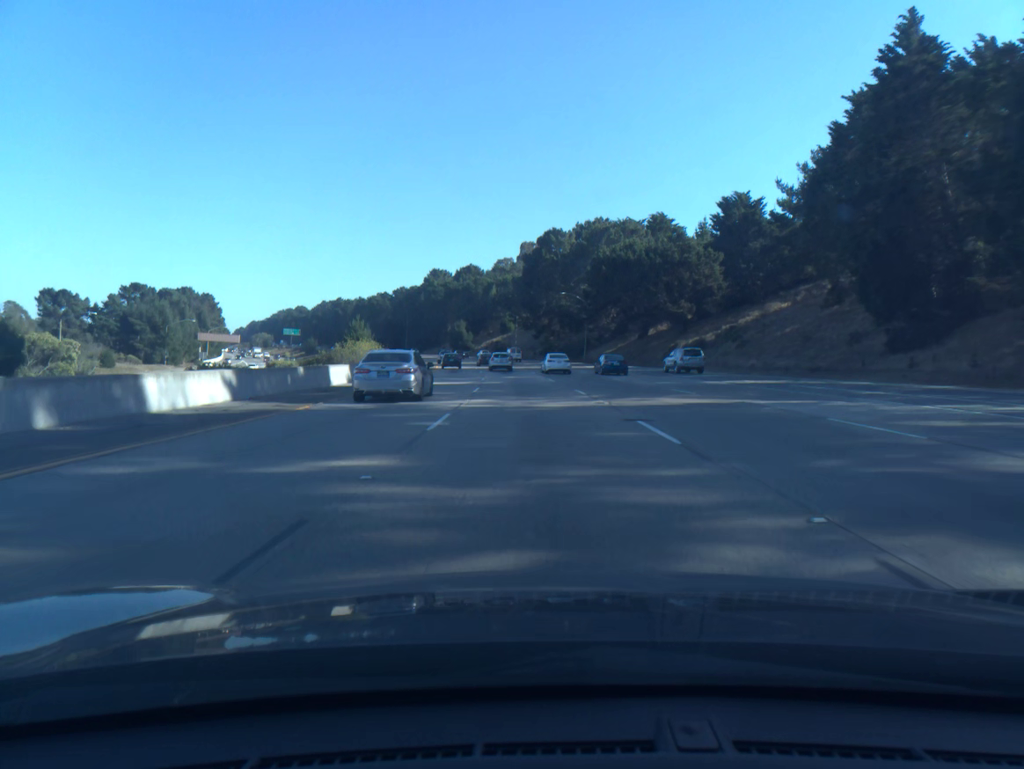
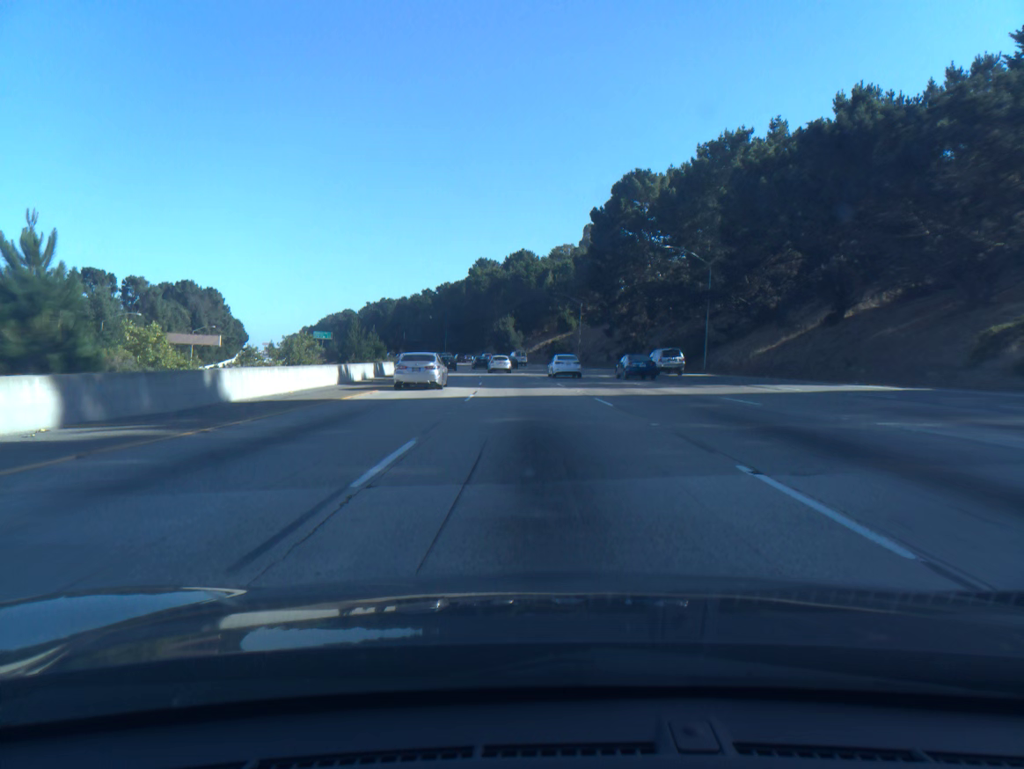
(-1.9, +49.9) m; -4°
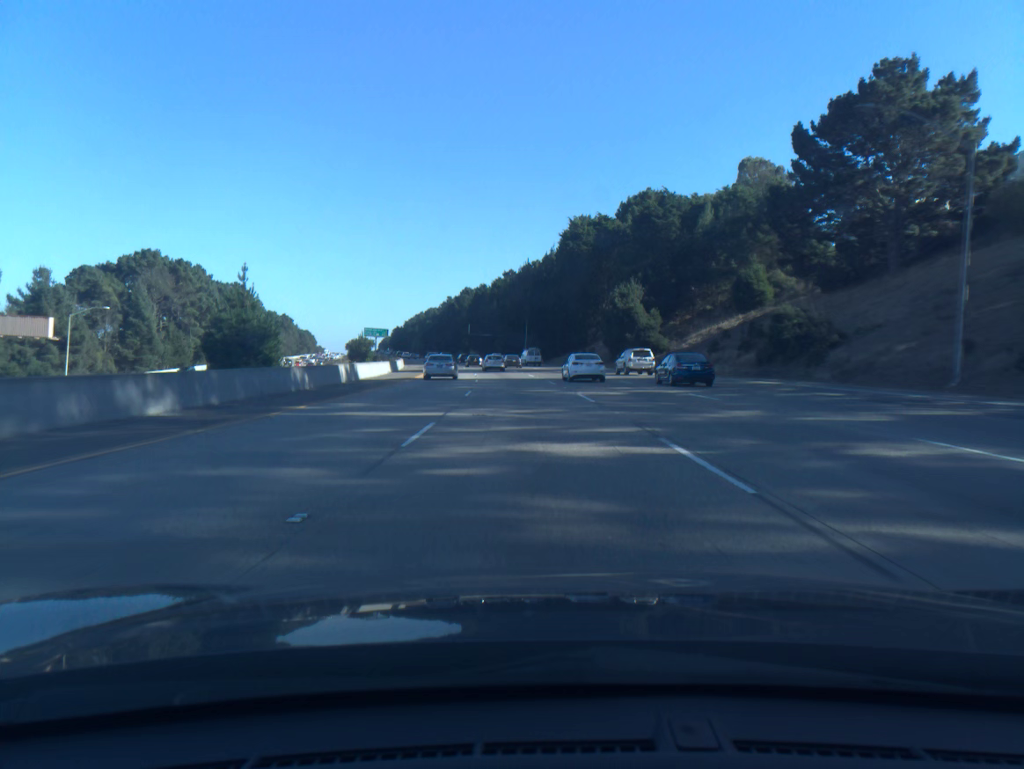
(-5.6, +84.0) m; -7°
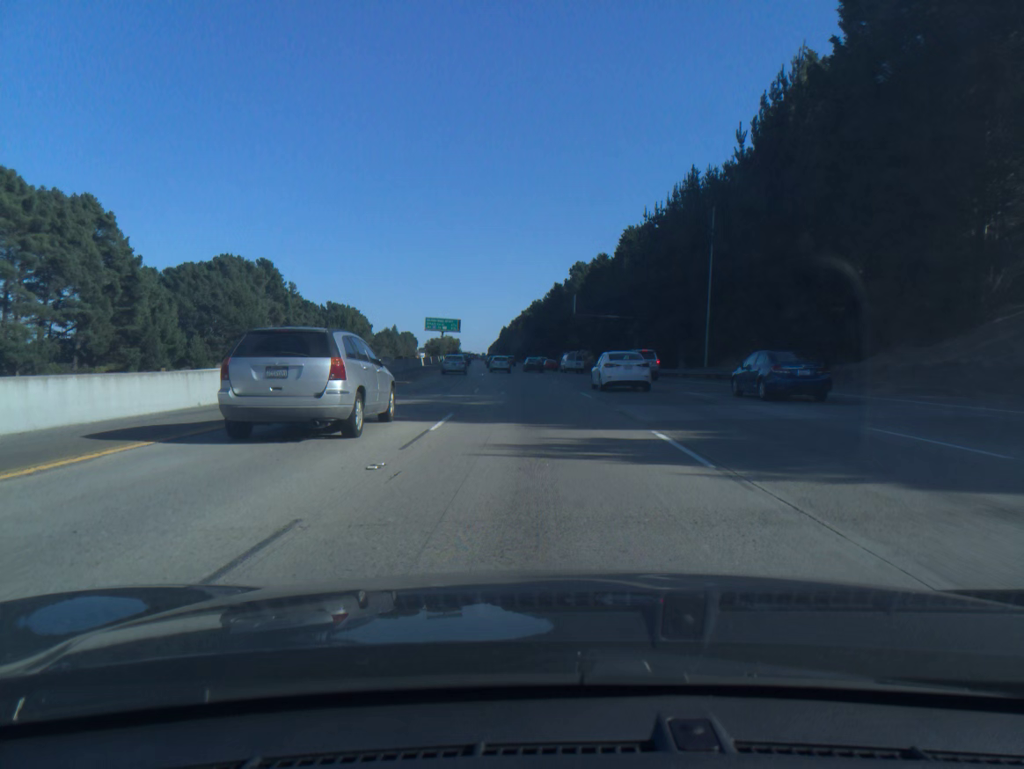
(-6.2, +85.1) m; -9°
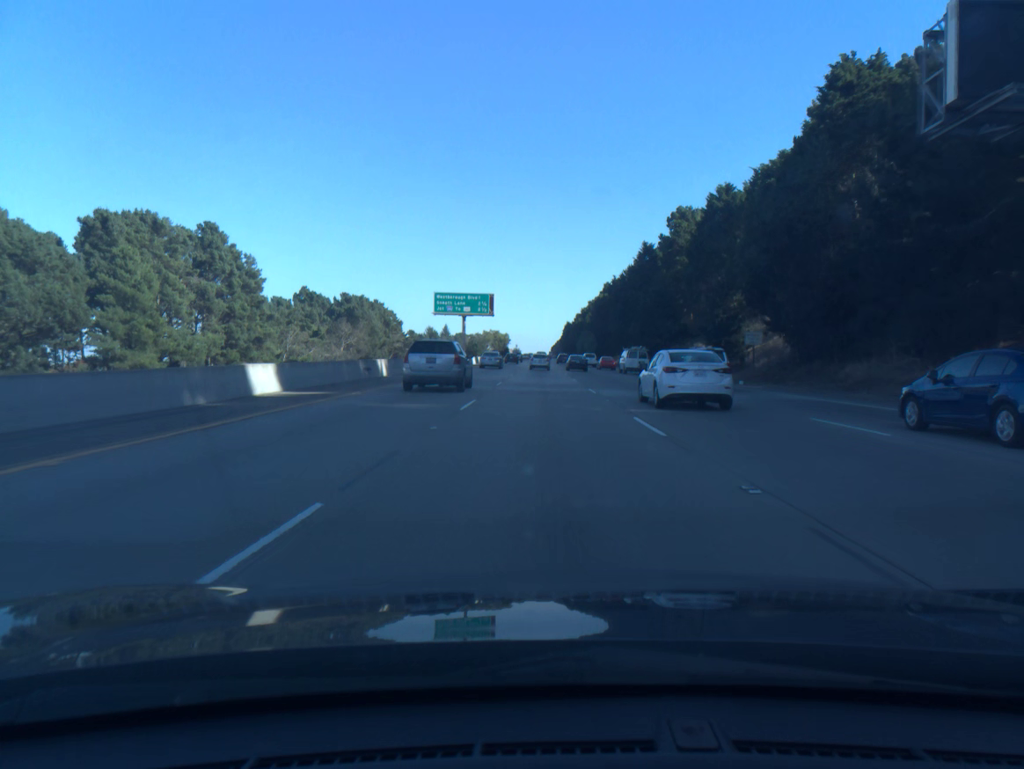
(-3.2, +68.9) m; -5°
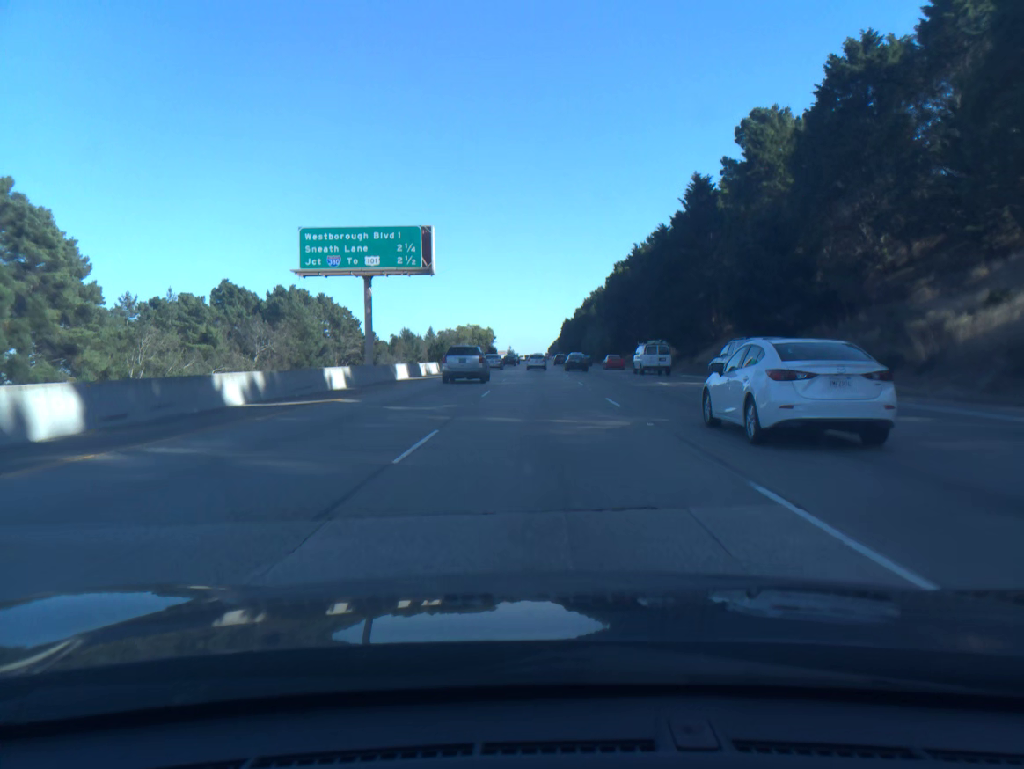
(-0.1, +52.1) m; 0°
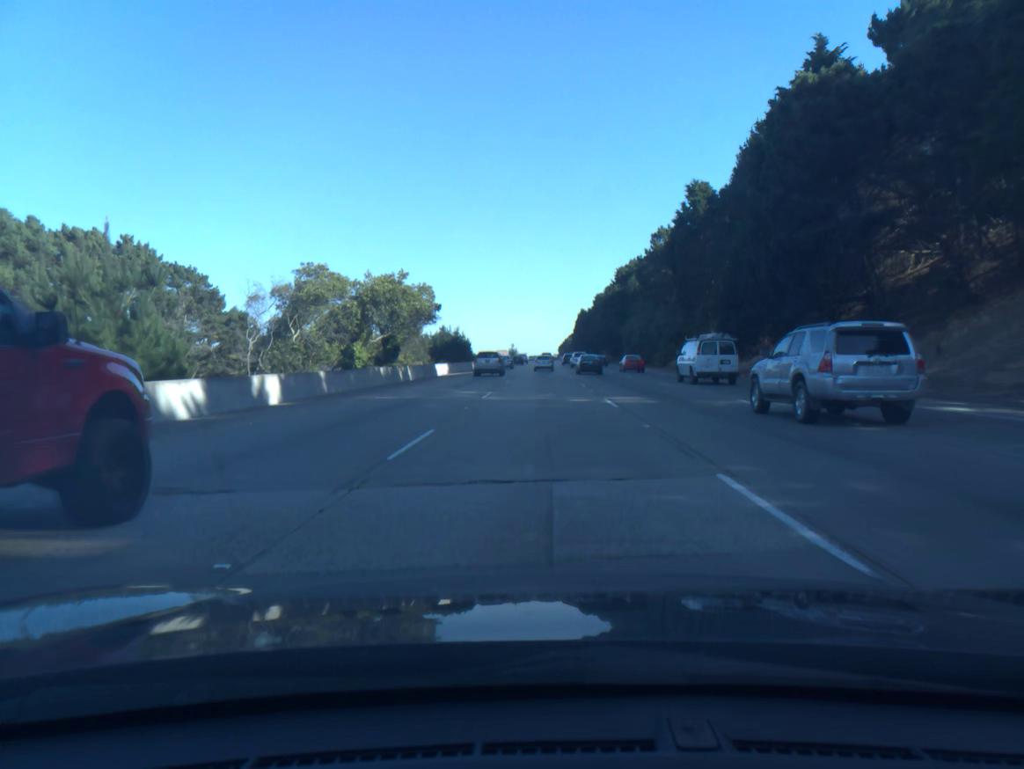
(-0.2, +87.5) m; -1°
